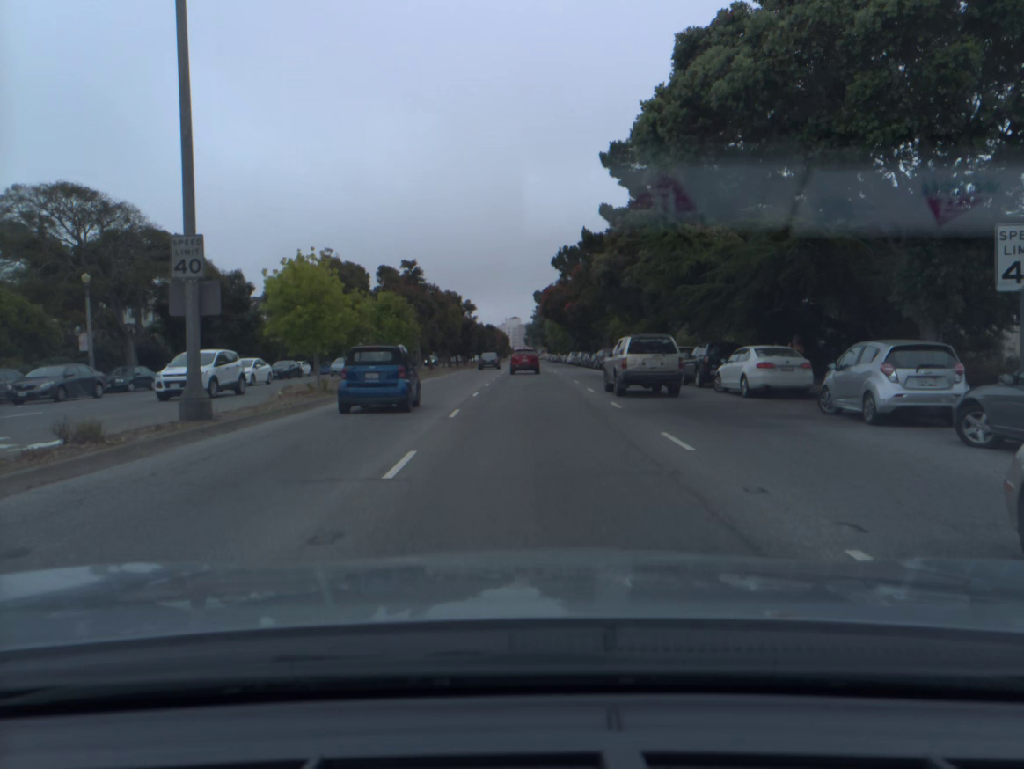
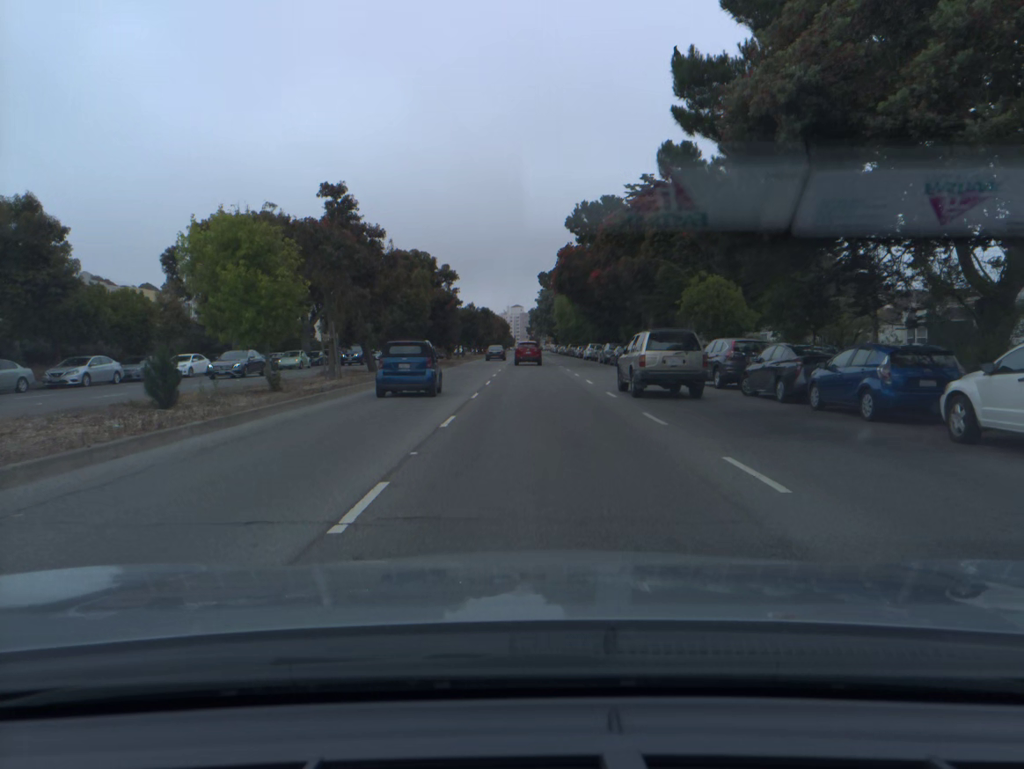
(-0.1, +25.1) m; 0°
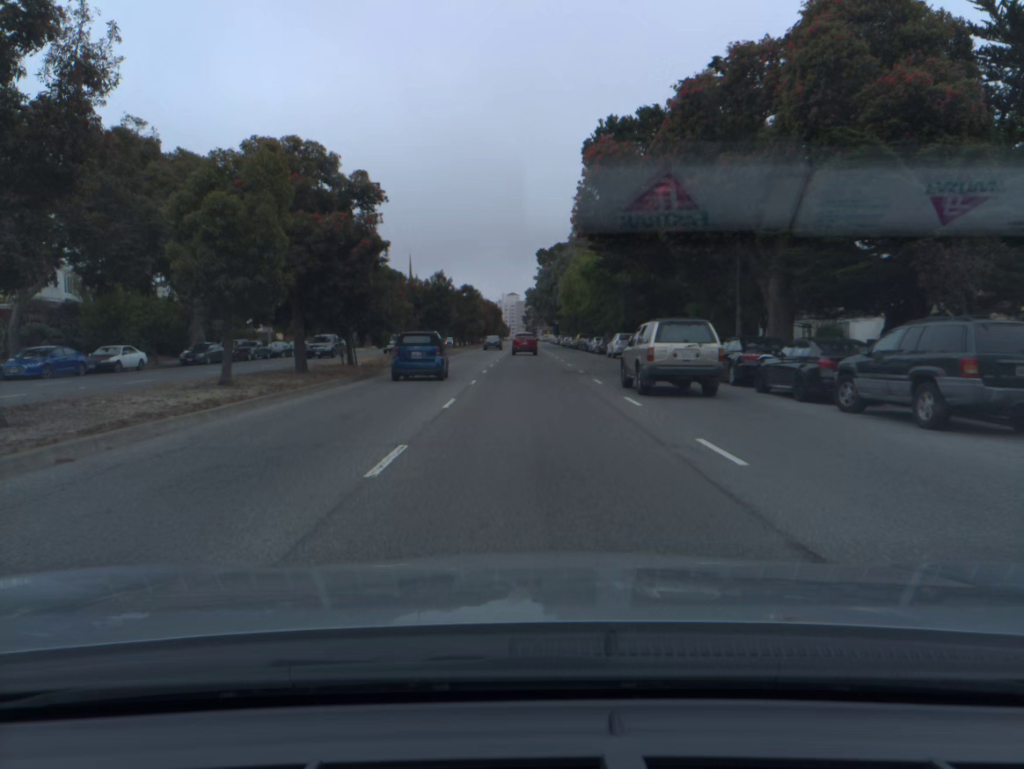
(+0.1, +26.9) m; 0°
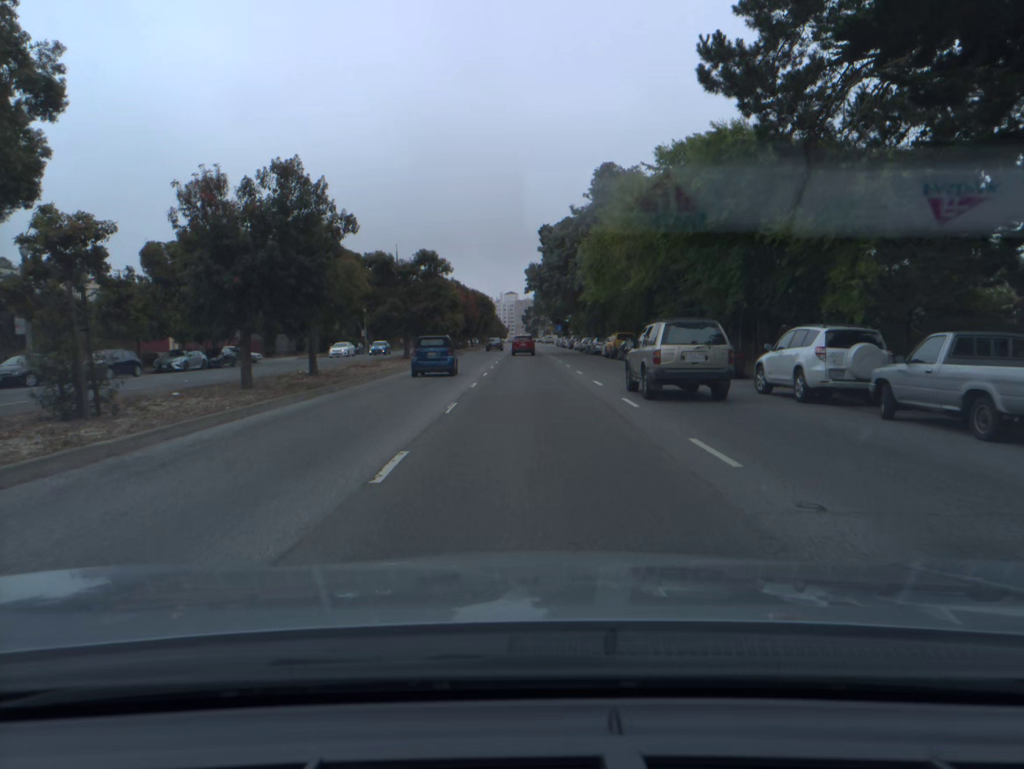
(+0.1, +36.1) m; 0°
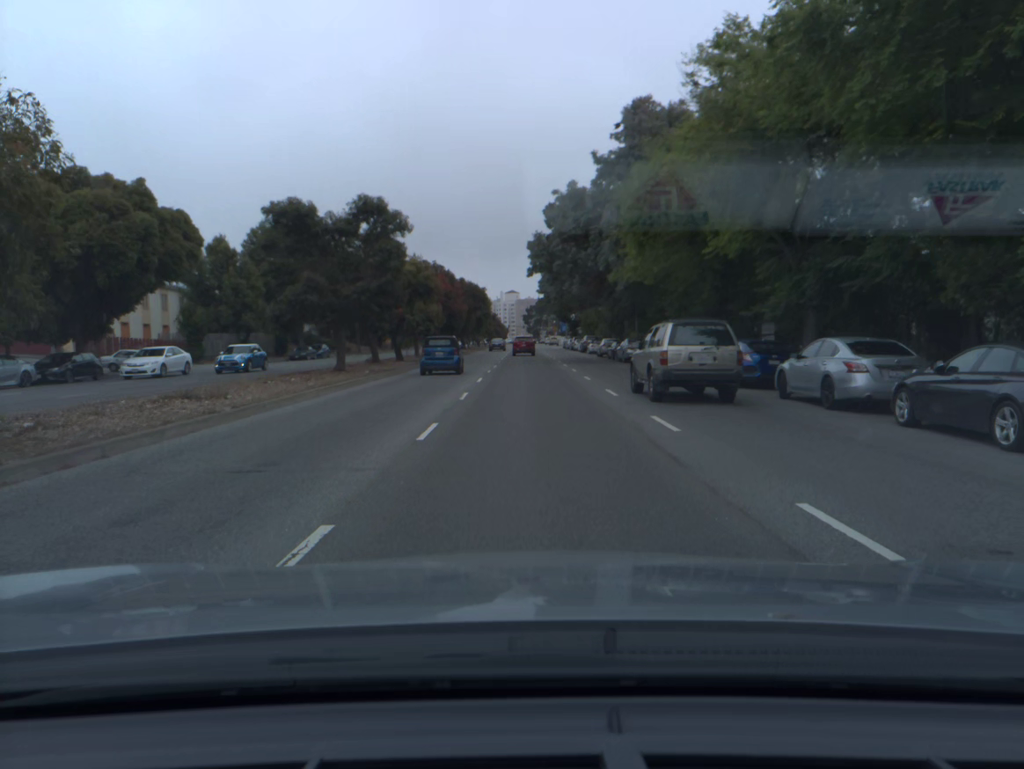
(0.0, +18.5) m; 0°
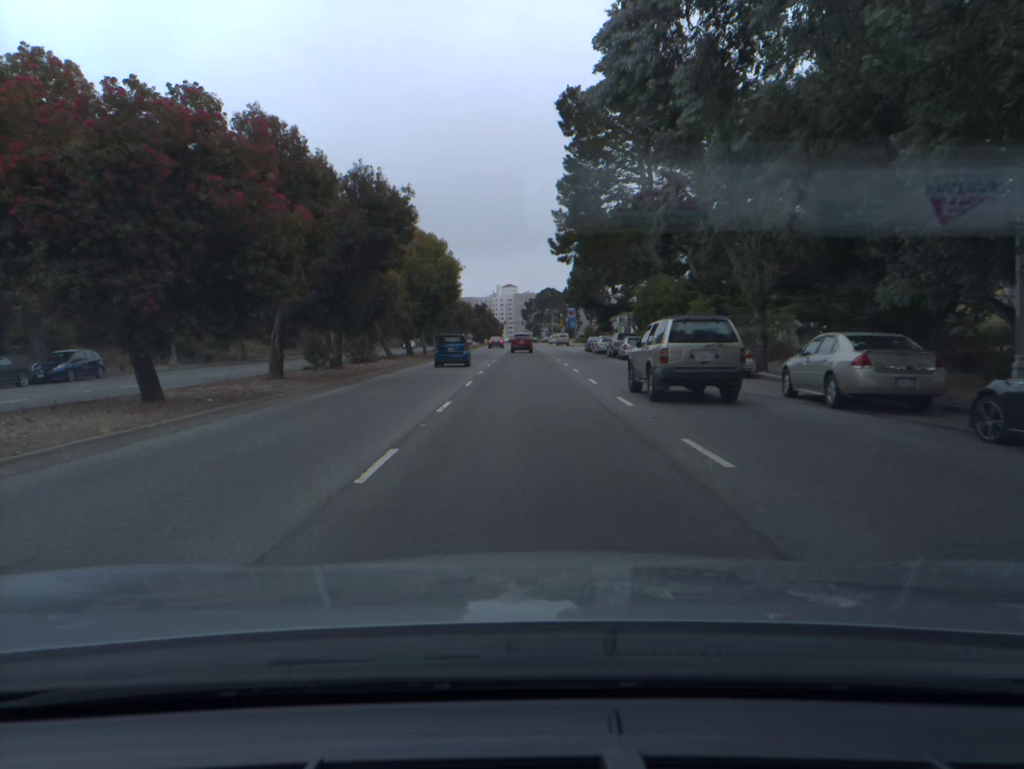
(0.0, +46.7) m; 0°
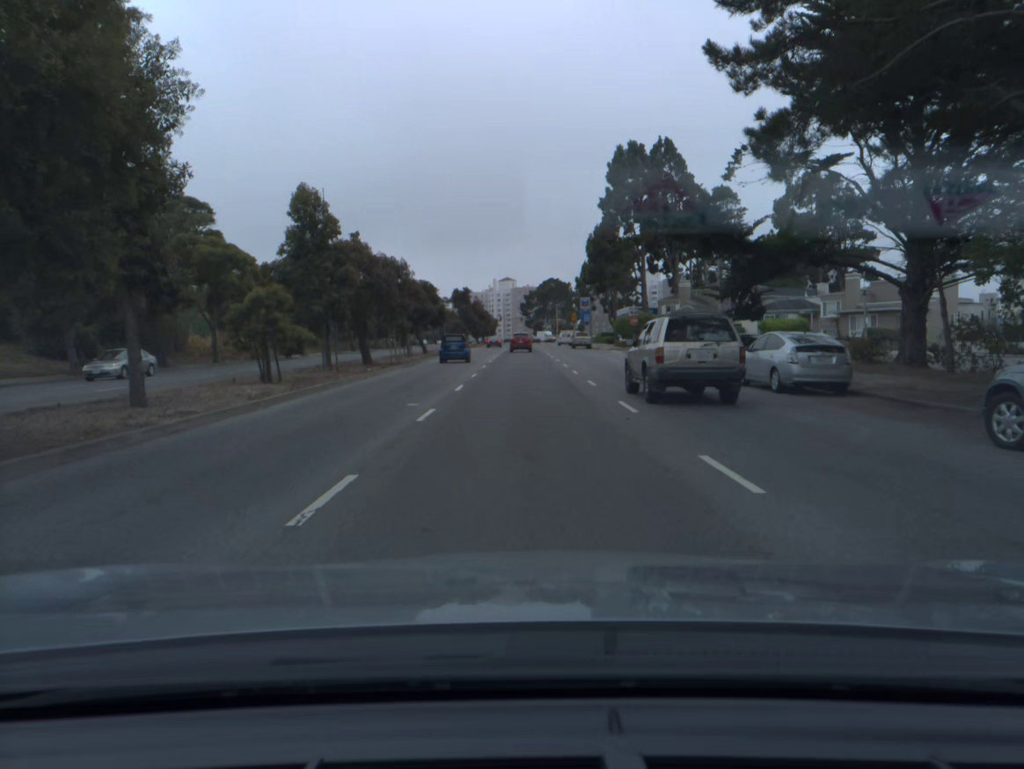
(0.0, +45.5) m; 0°
